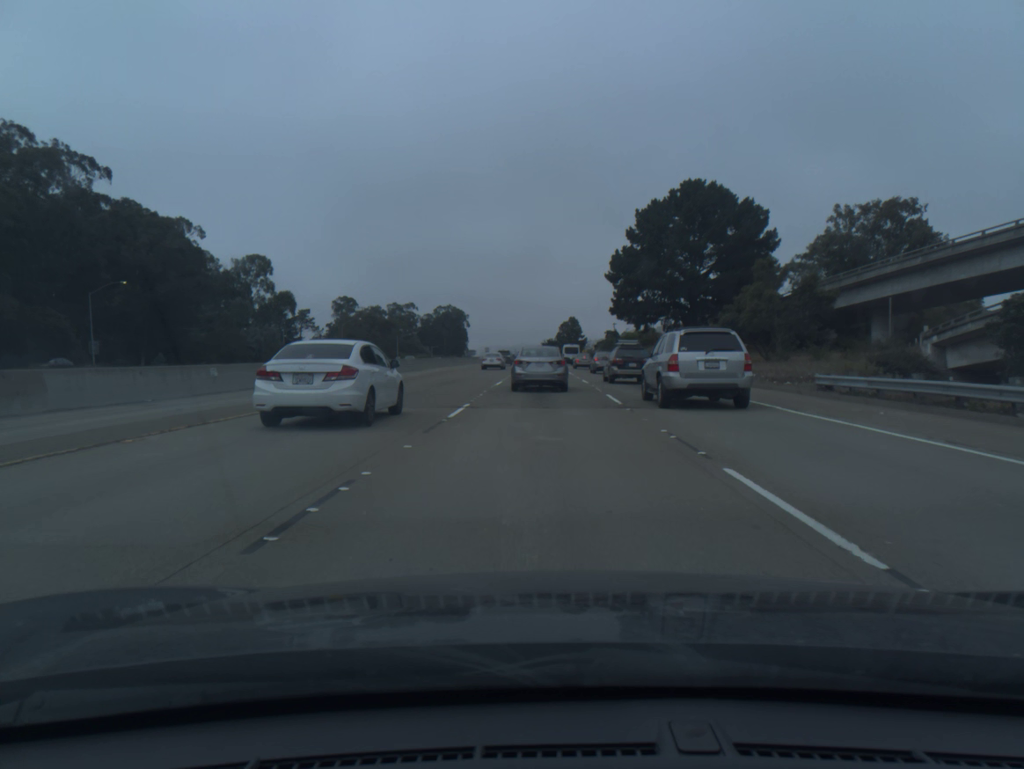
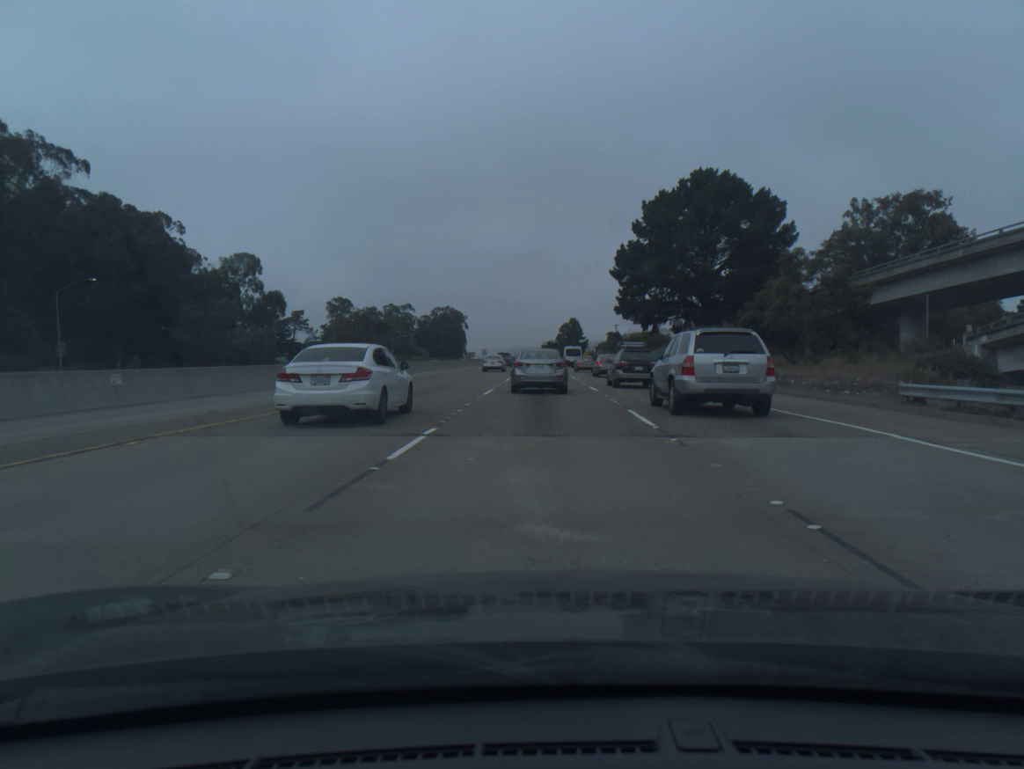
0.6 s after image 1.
(0.0, +5.8) m; 0°
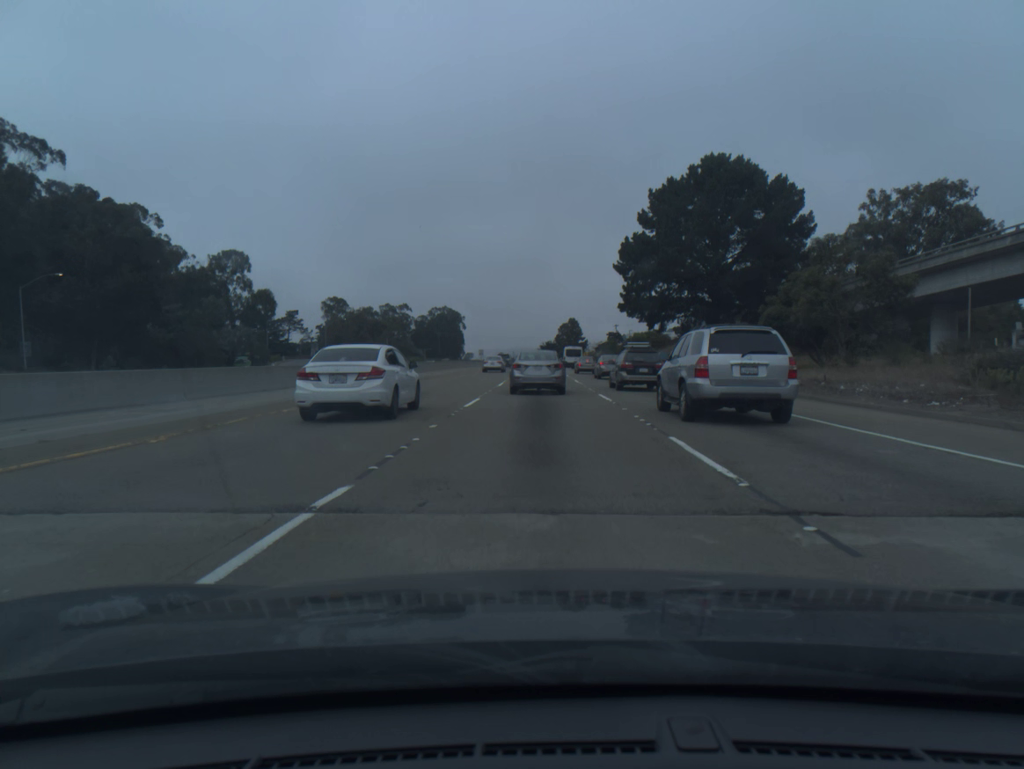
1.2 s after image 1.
(0.0, +5.8) m; 0°
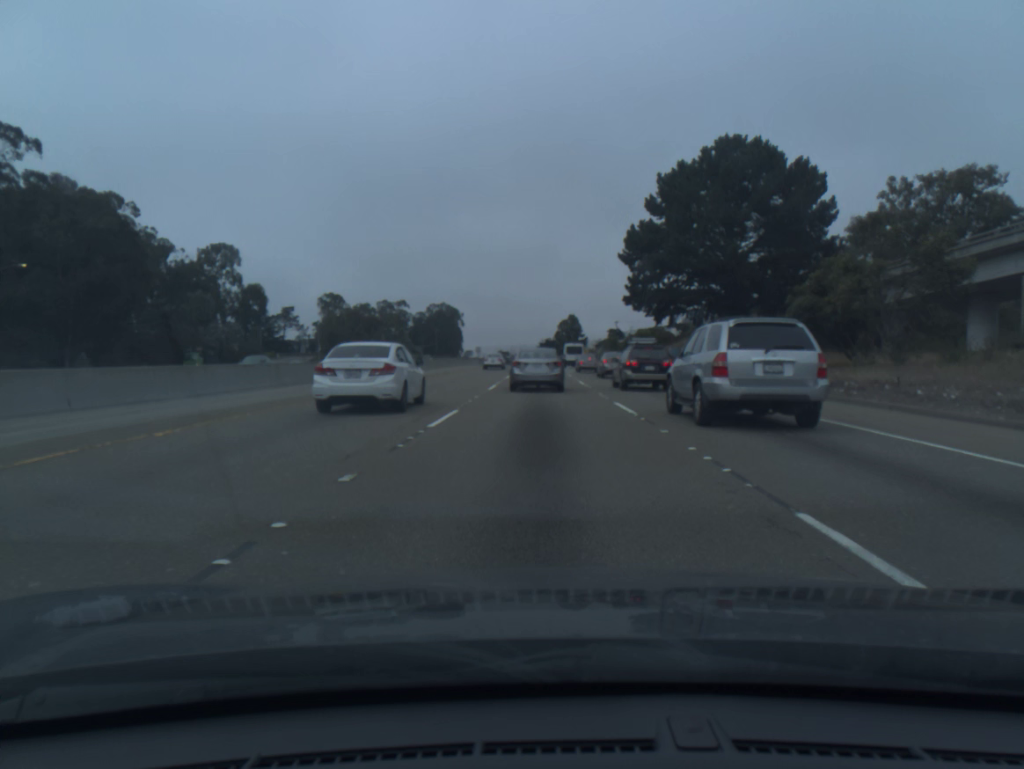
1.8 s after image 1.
(0.0, +5.8) m; 0°
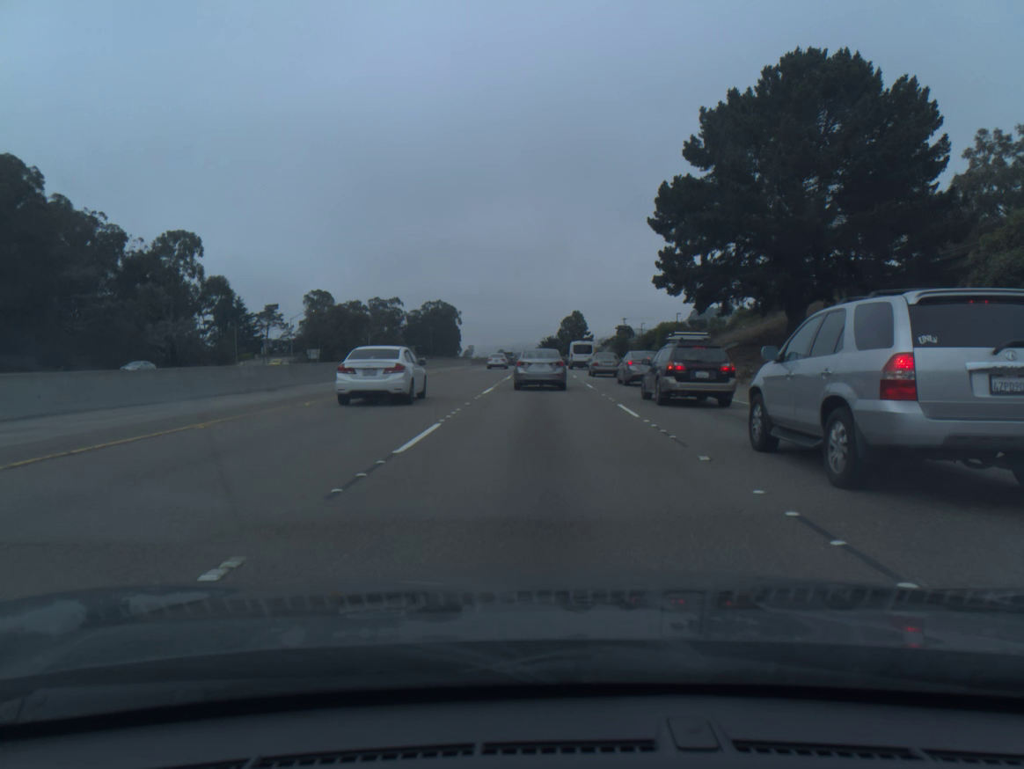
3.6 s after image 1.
(0.0, +17.6) m; 0°
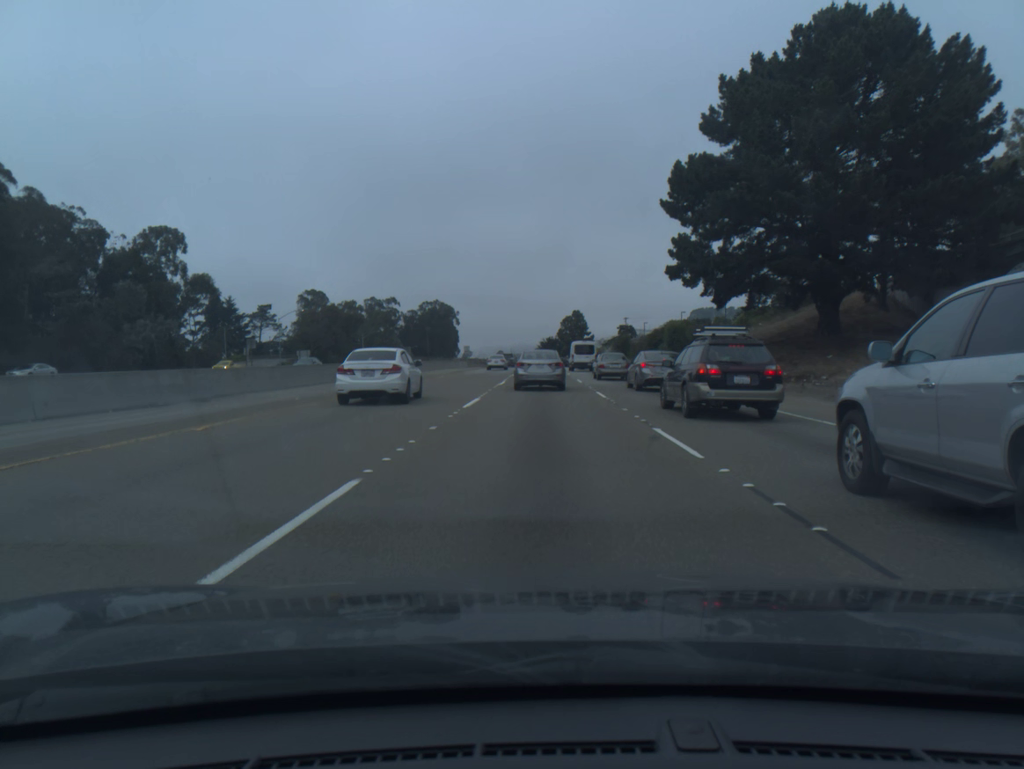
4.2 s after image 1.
(0.0, +6.0) m; 0°
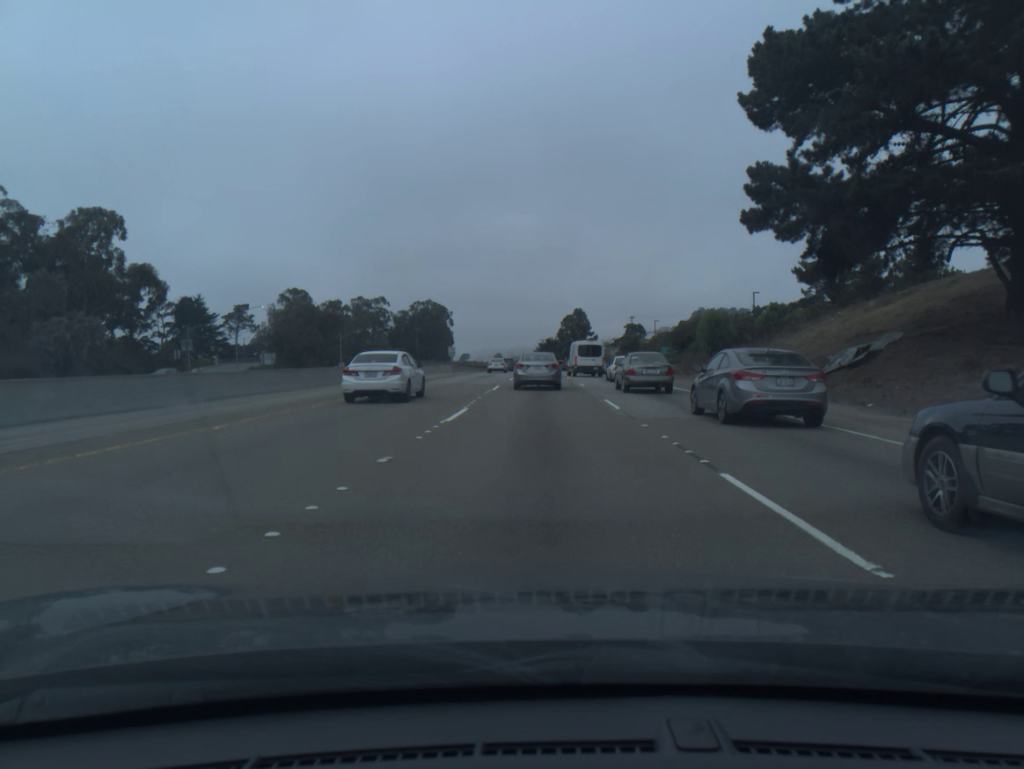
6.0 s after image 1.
(0.0, +18.3) m; 0°
